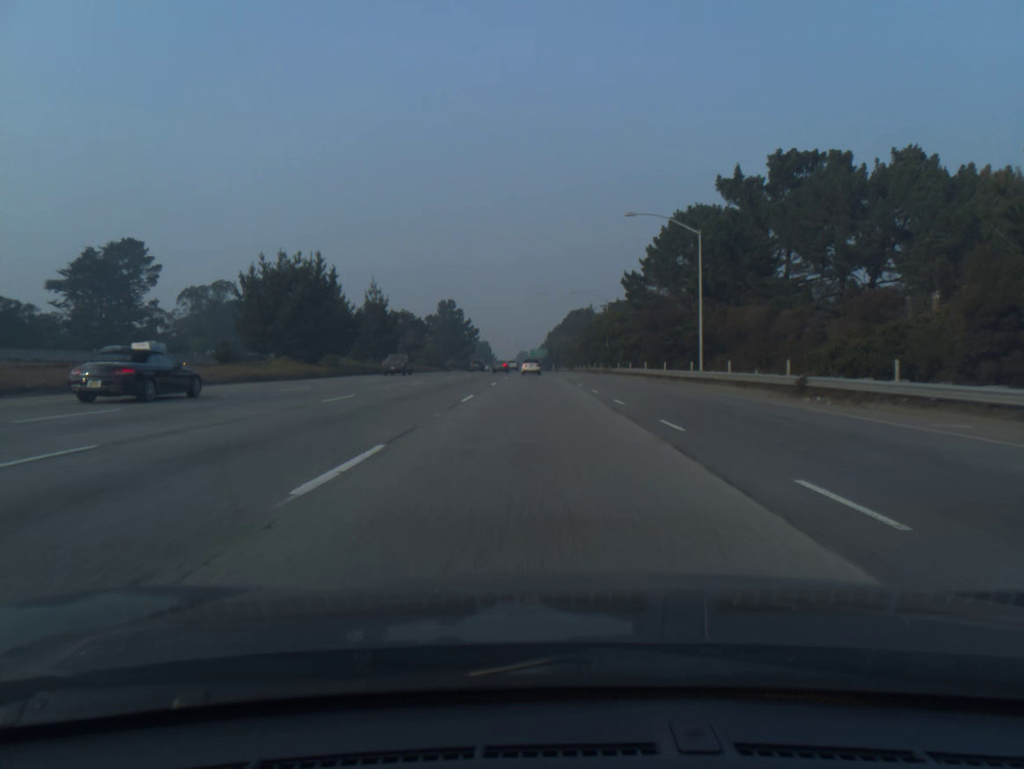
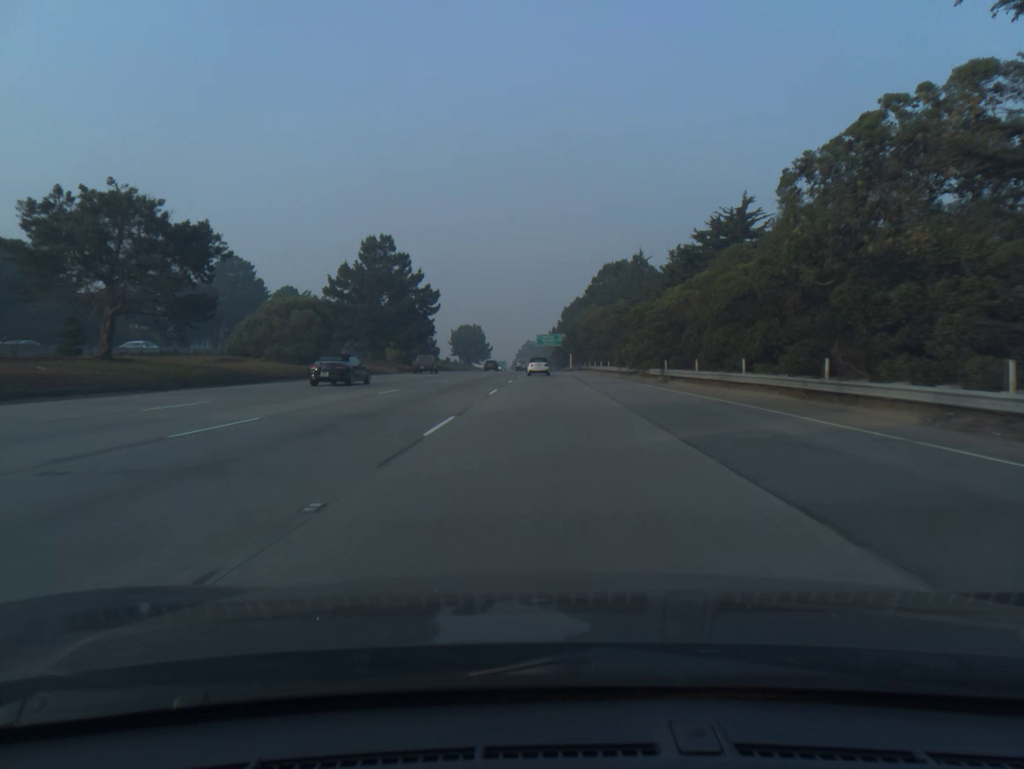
(-0.6, +82.6) m; -1°
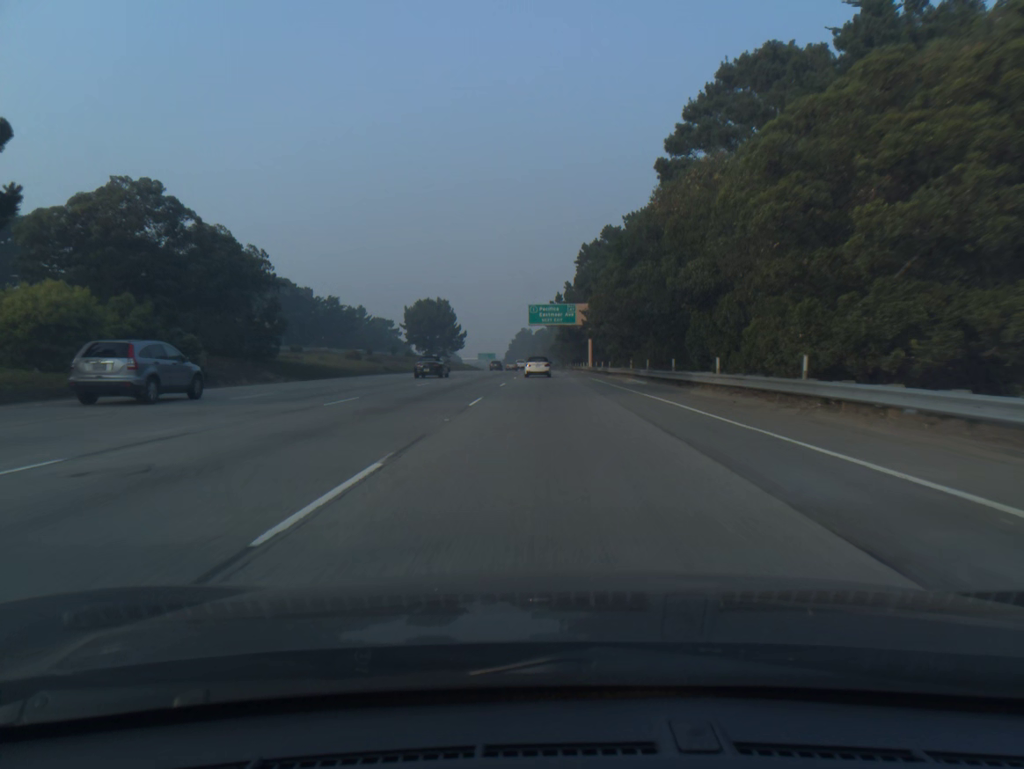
(+0.3, +79.6) m; 0°
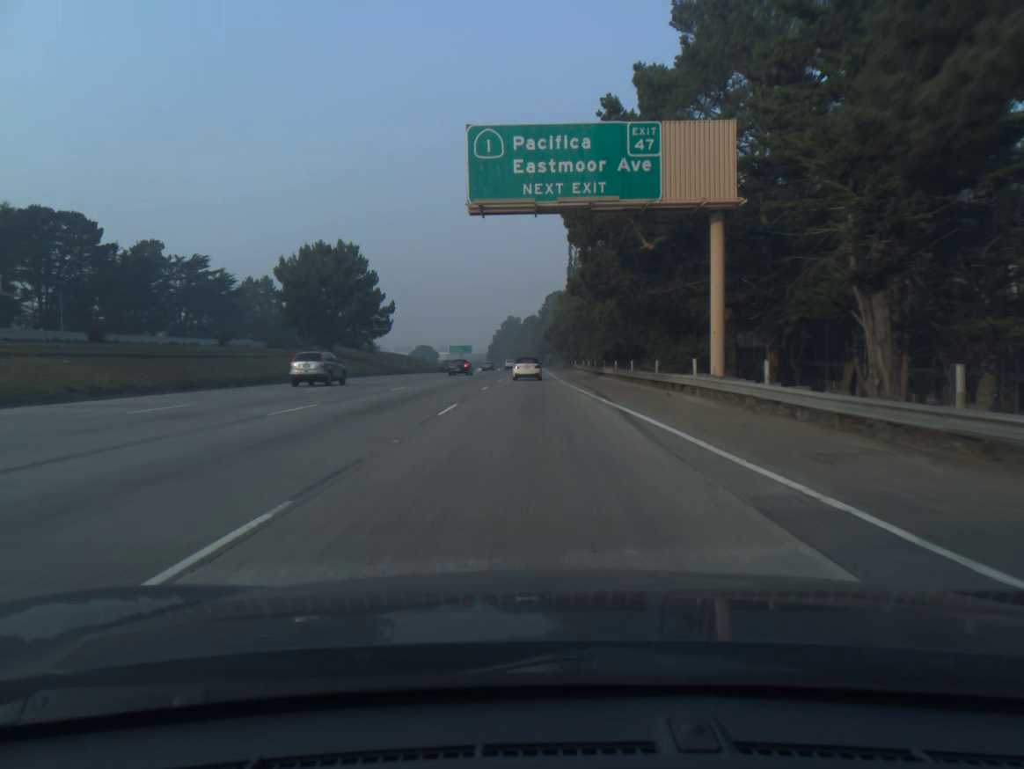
(+0.4, +76.0) m; +1°
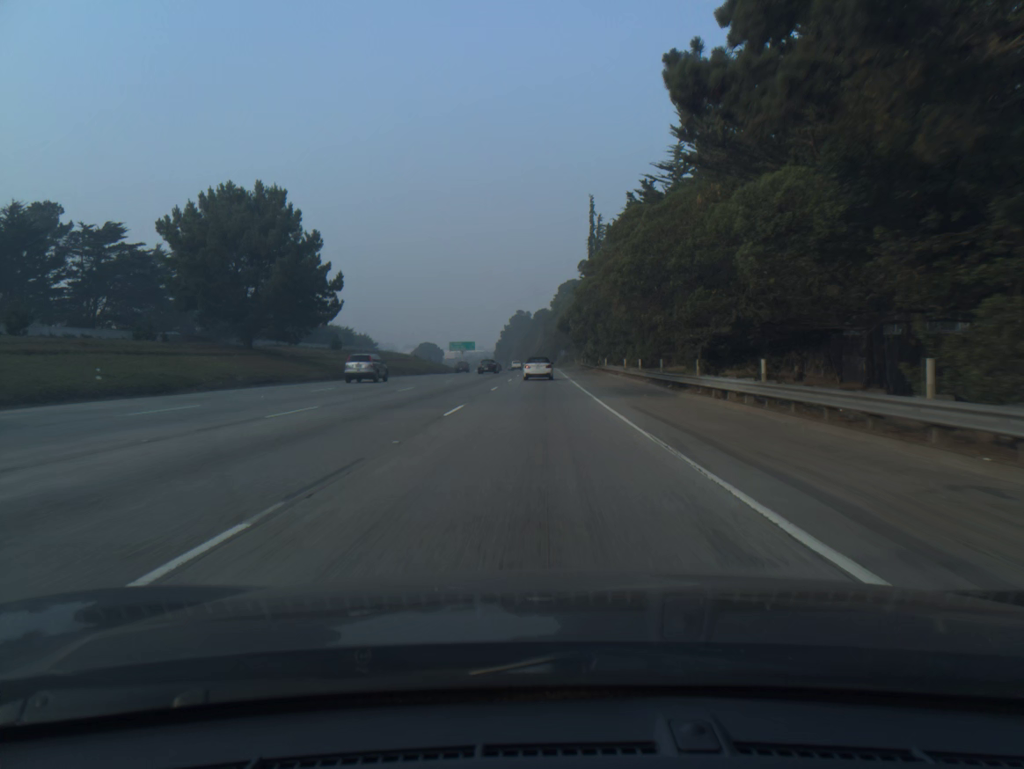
(-0.2, +29.7) m; -1°
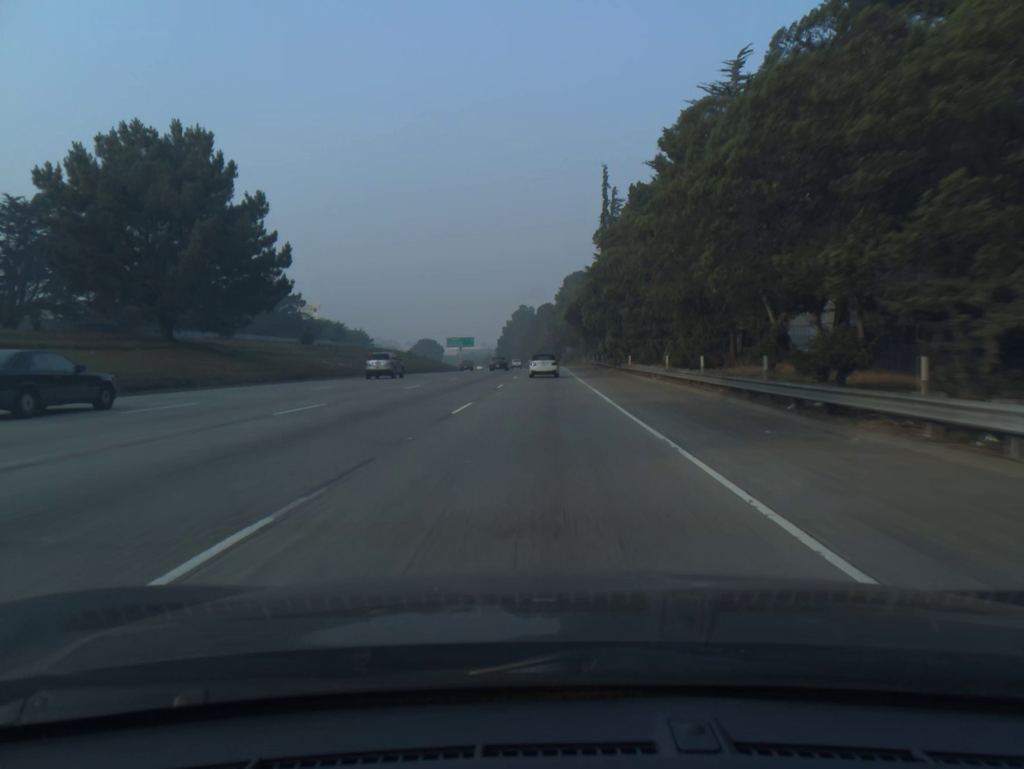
(0.0, +14.7) m; 0°
